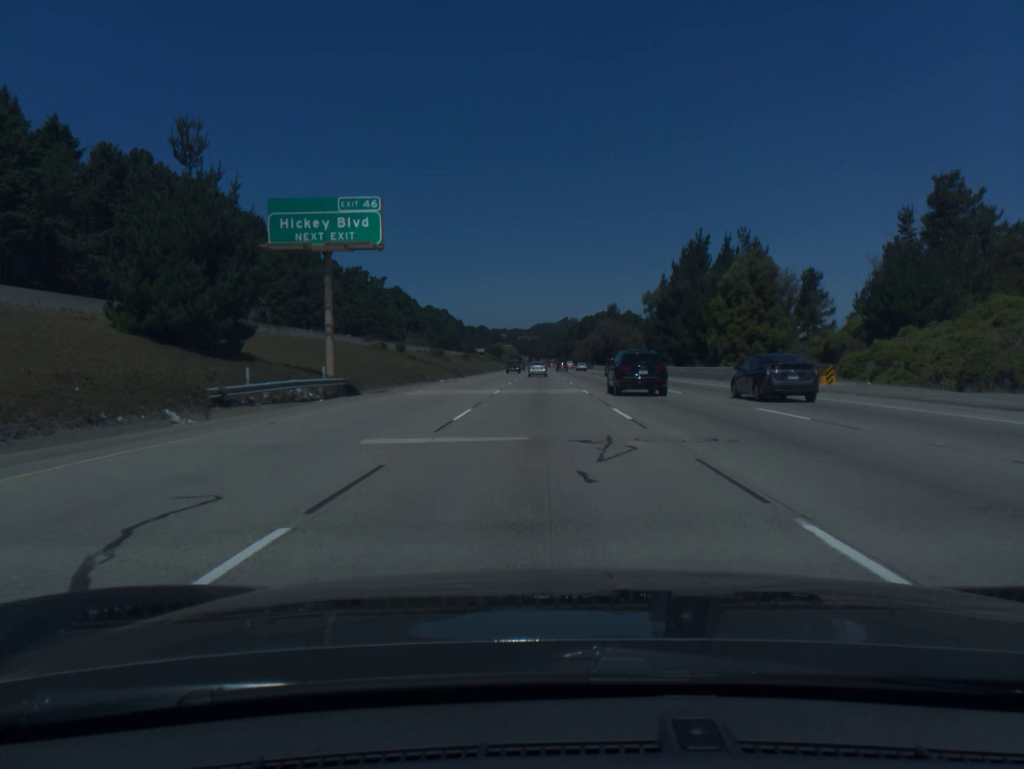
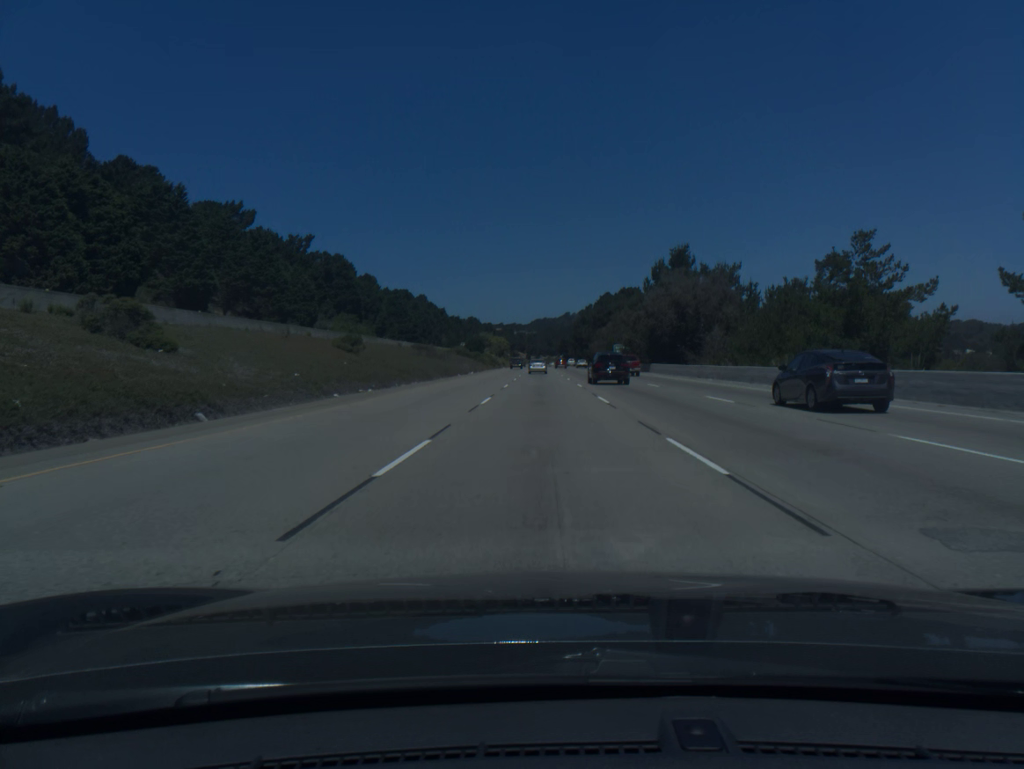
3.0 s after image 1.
(-0.1, +95.7) m; 0°
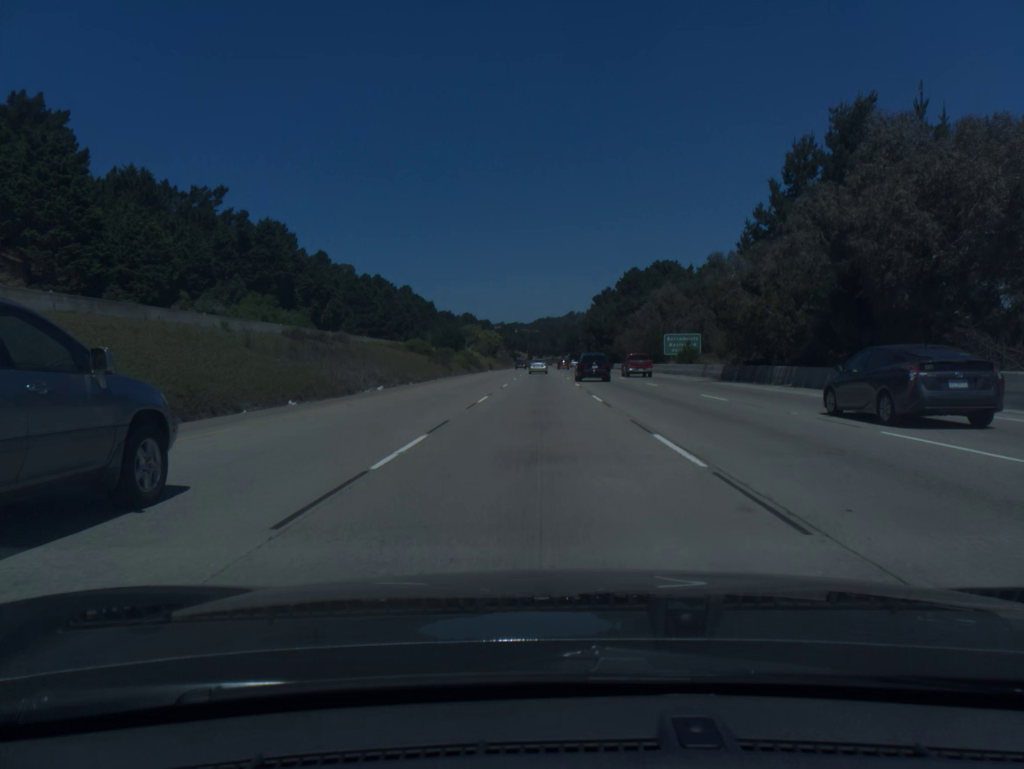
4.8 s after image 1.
(+0.1, +58.0) m; 0°
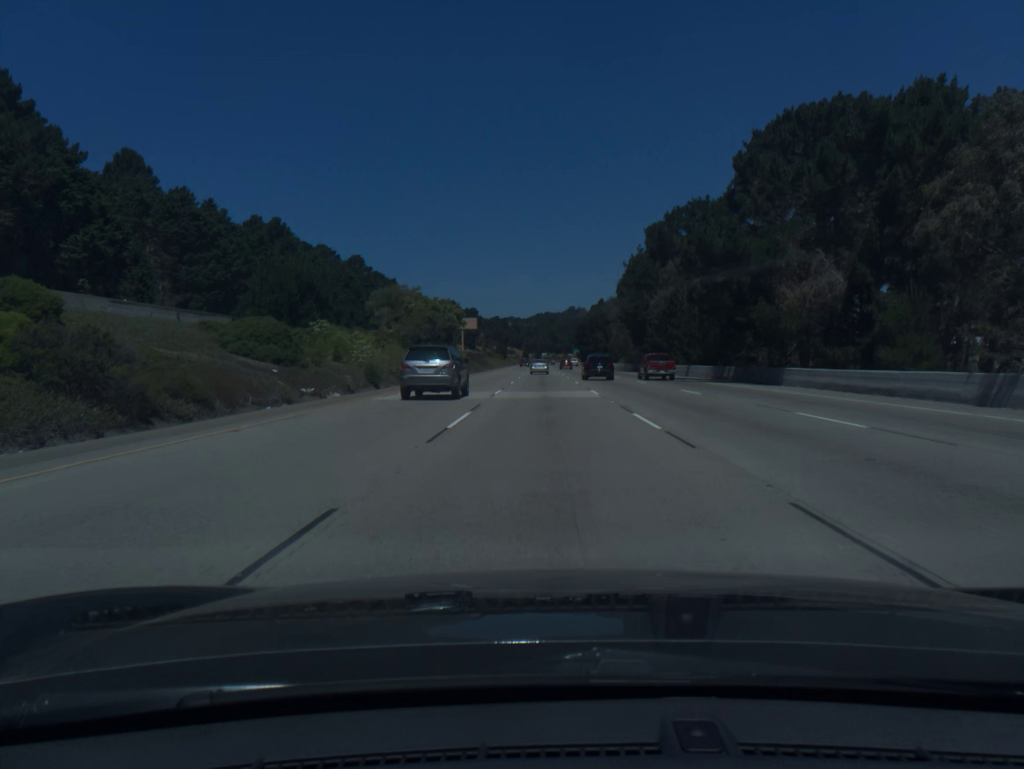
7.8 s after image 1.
(-0.2, +96.9) m; 0°
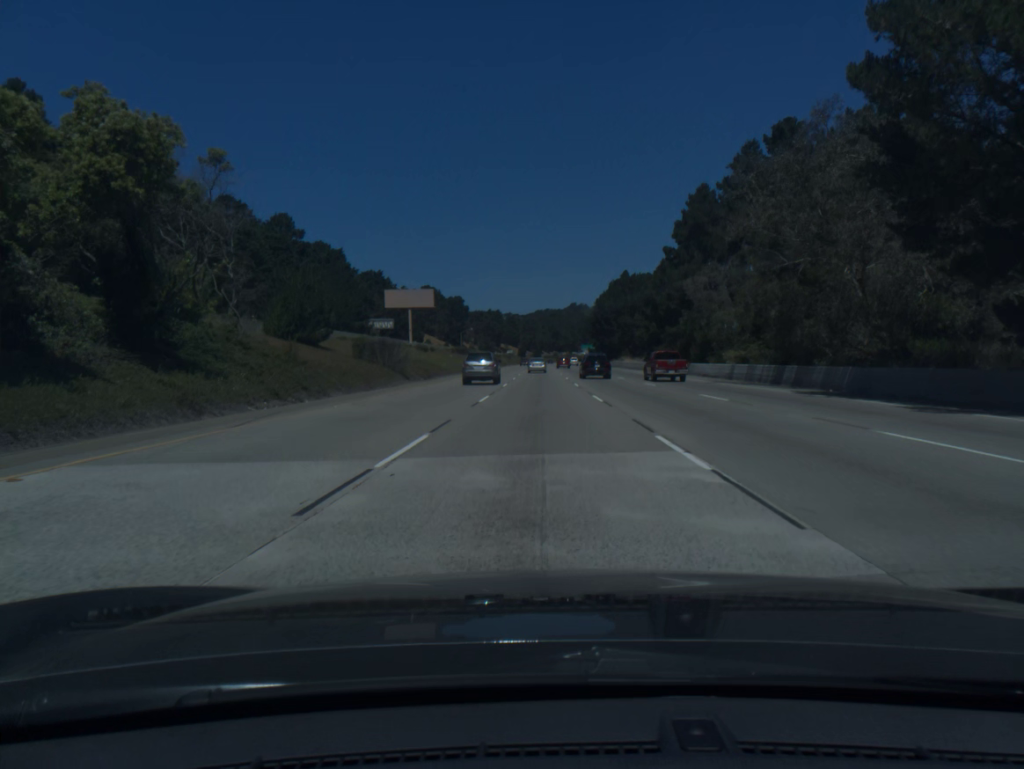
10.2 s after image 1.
(+0.3, +78.1) m; 0°
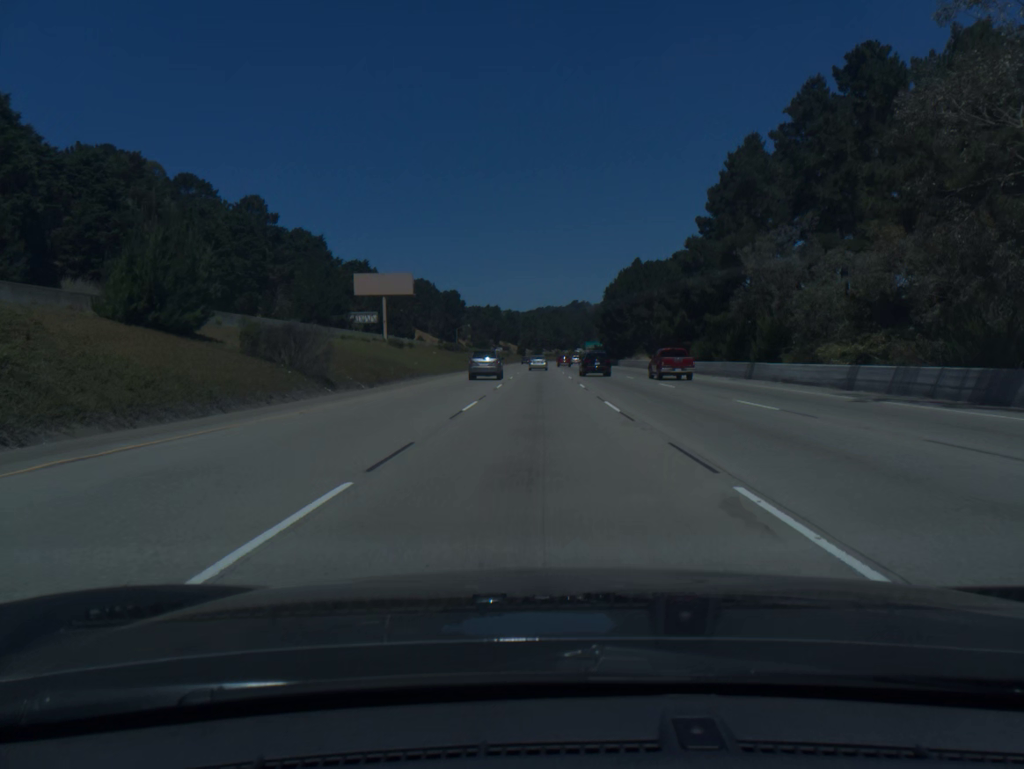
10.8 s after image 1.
(0.0, +19.7) m; 0°
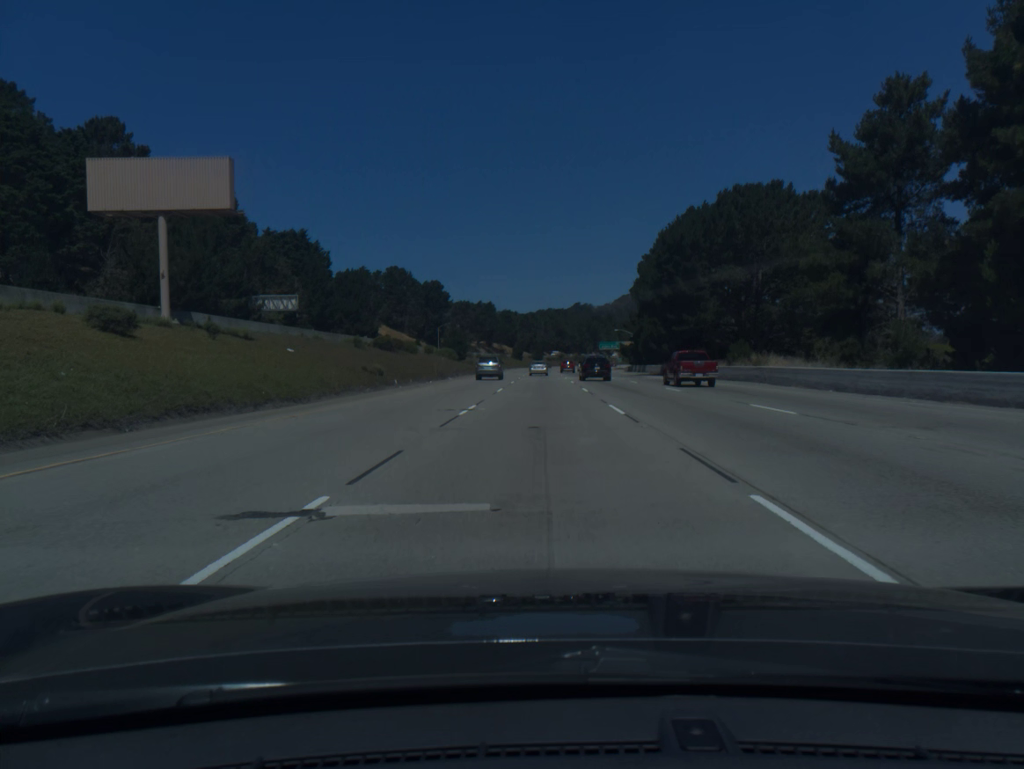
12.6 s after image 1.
(-0.1, +59.1) m; 0°
